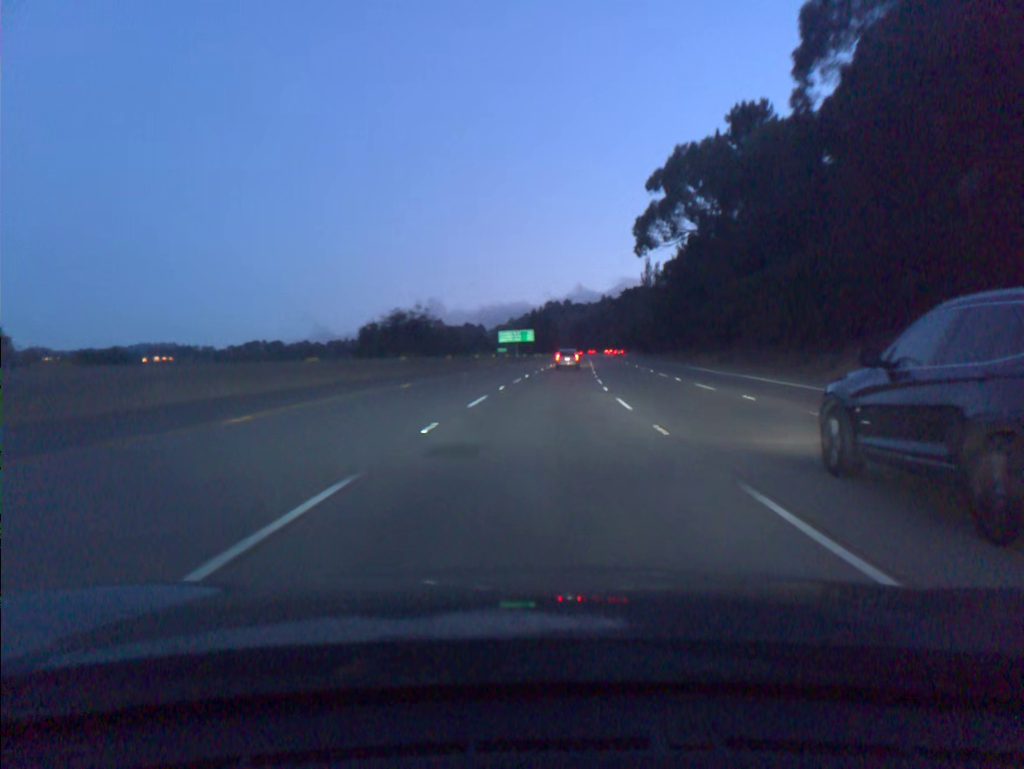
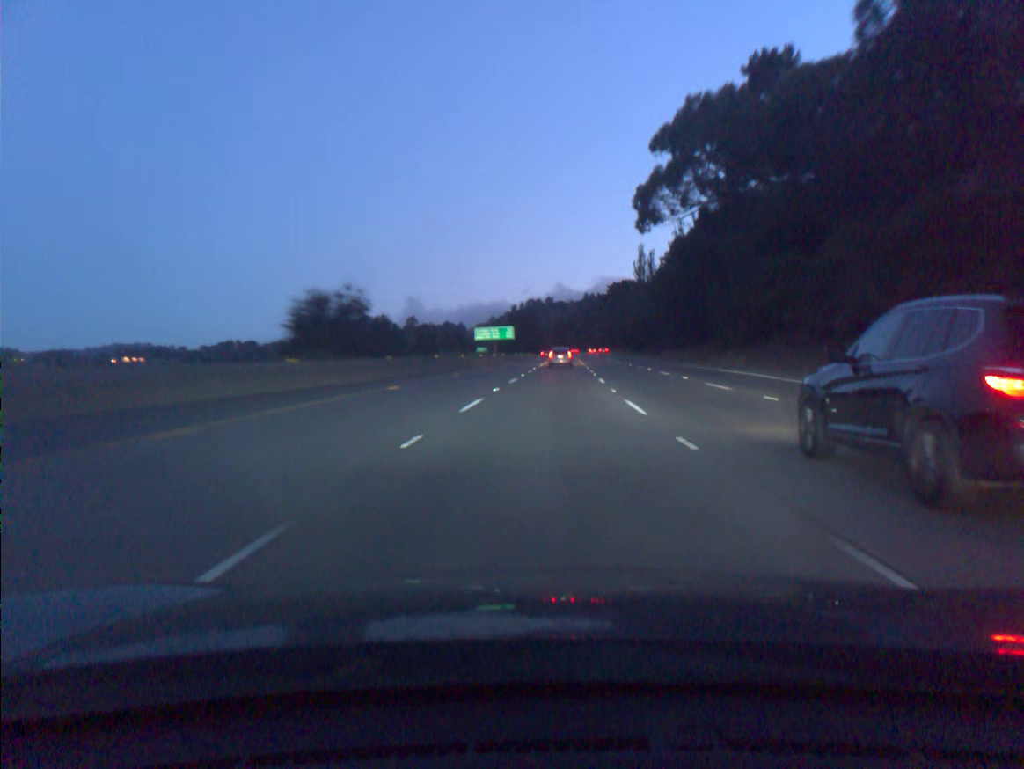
(+0.2, +16.8) m; +1°
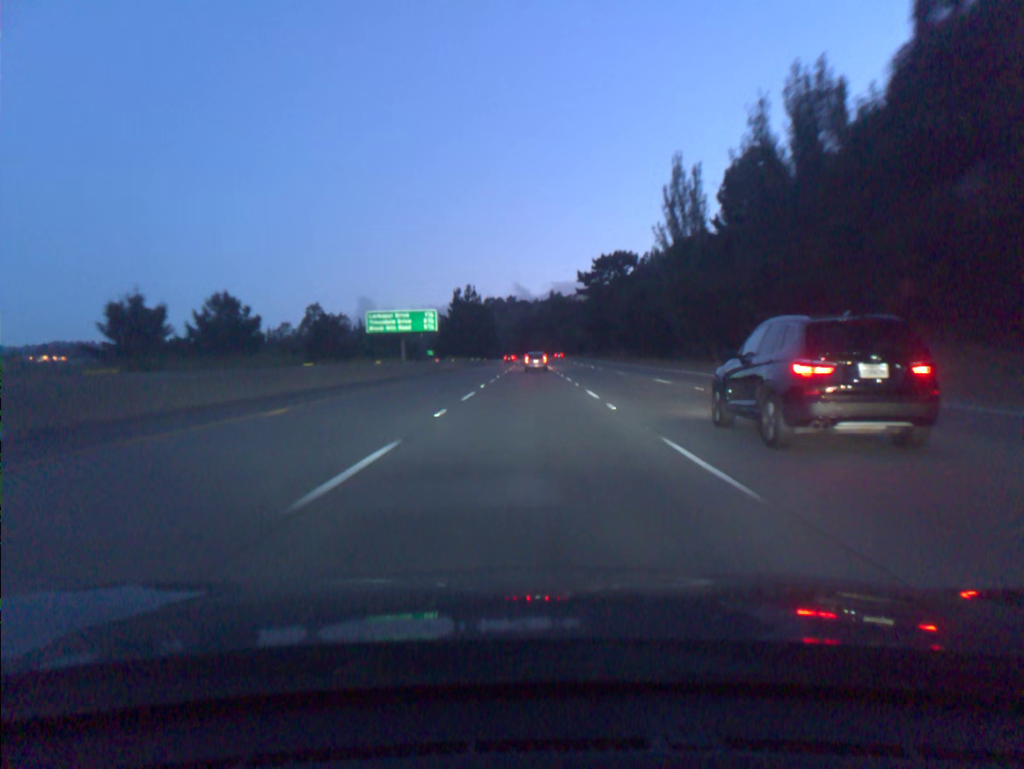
(+2.3, +67.3) m; +3°
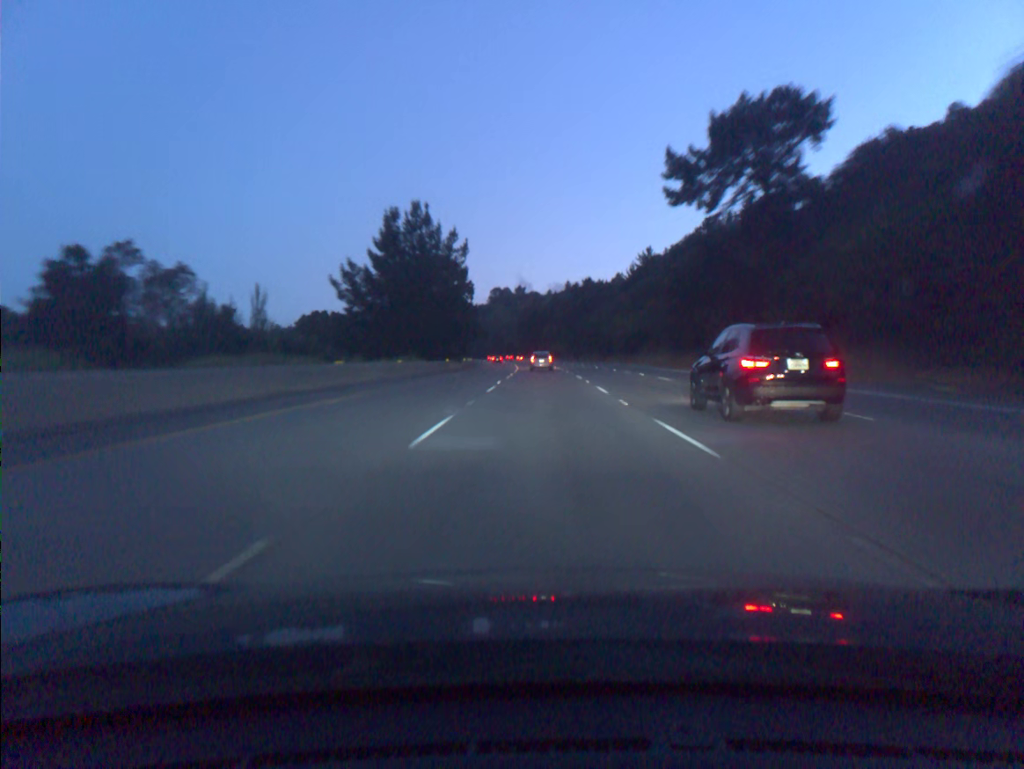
(-0.7, +84.7) m; -1°
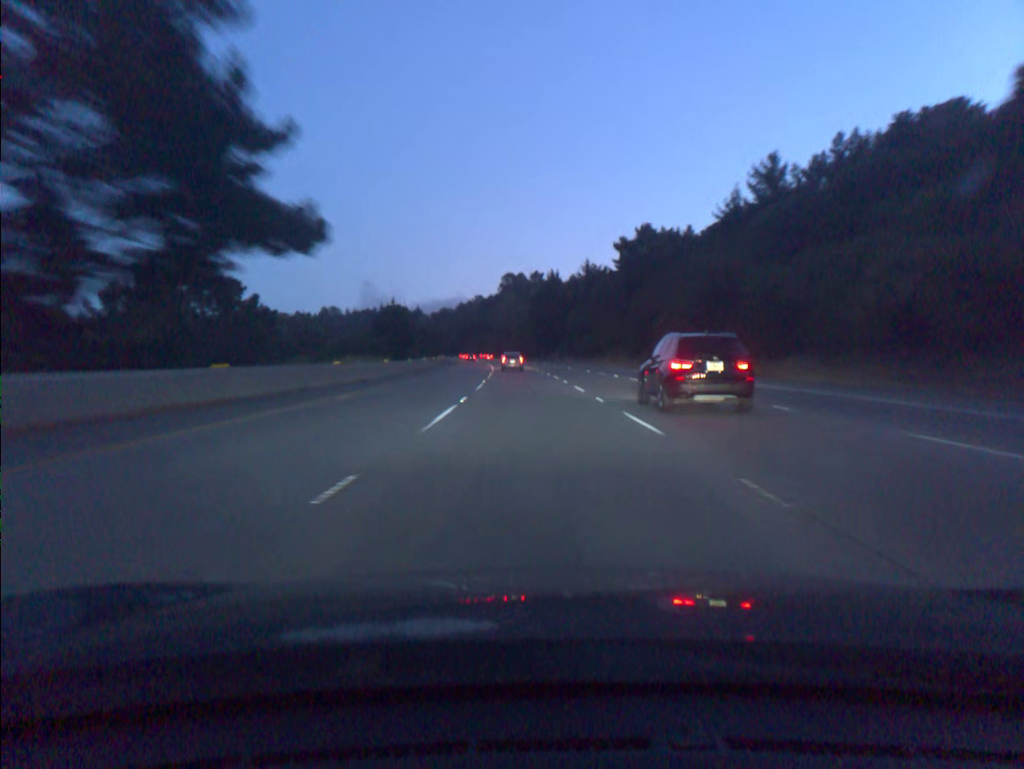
(-0.2, +85.0) m; -1°
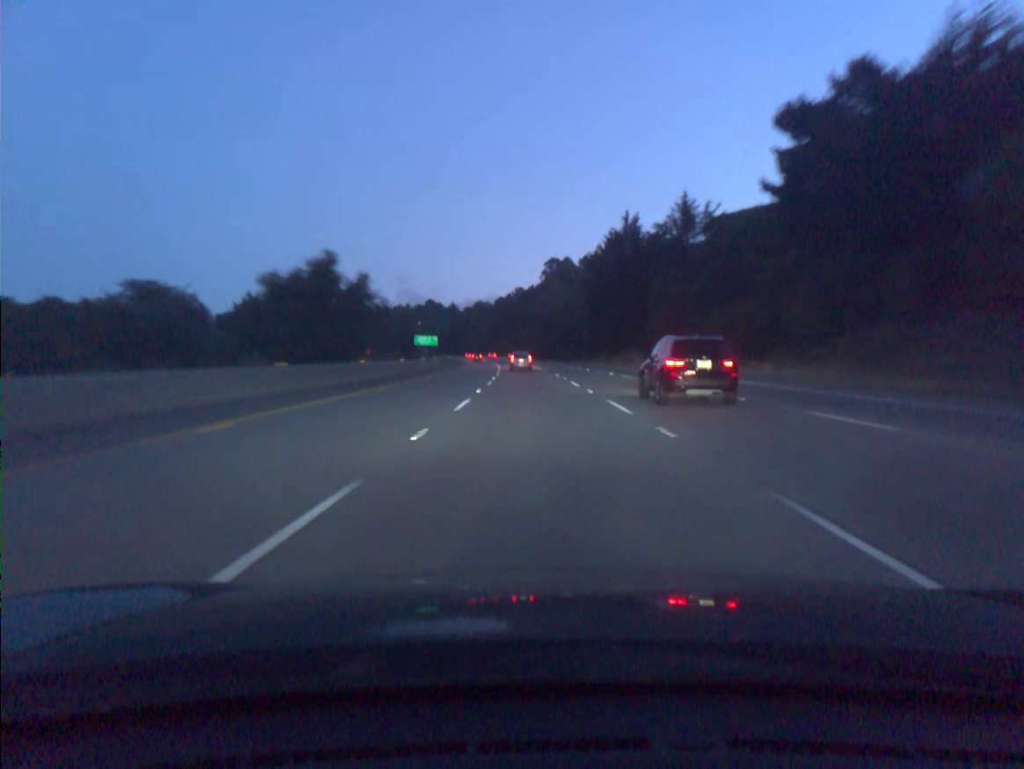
(-2.0, +68.2) m; -3°
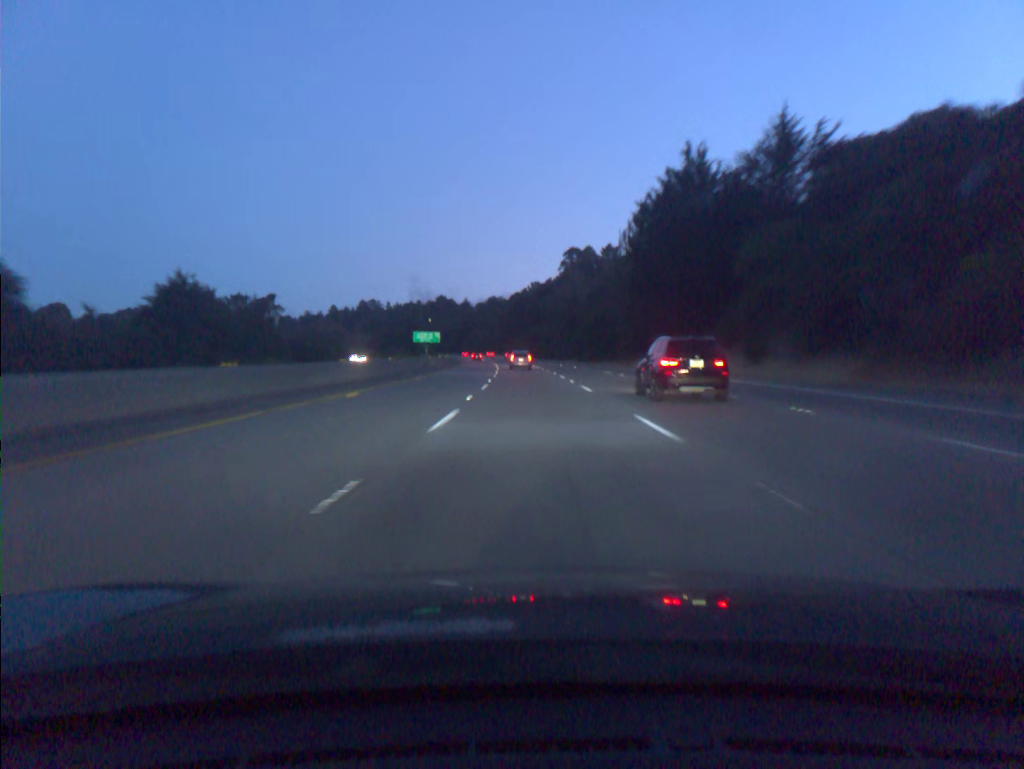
(-0.4, +34.1) m; -1°
